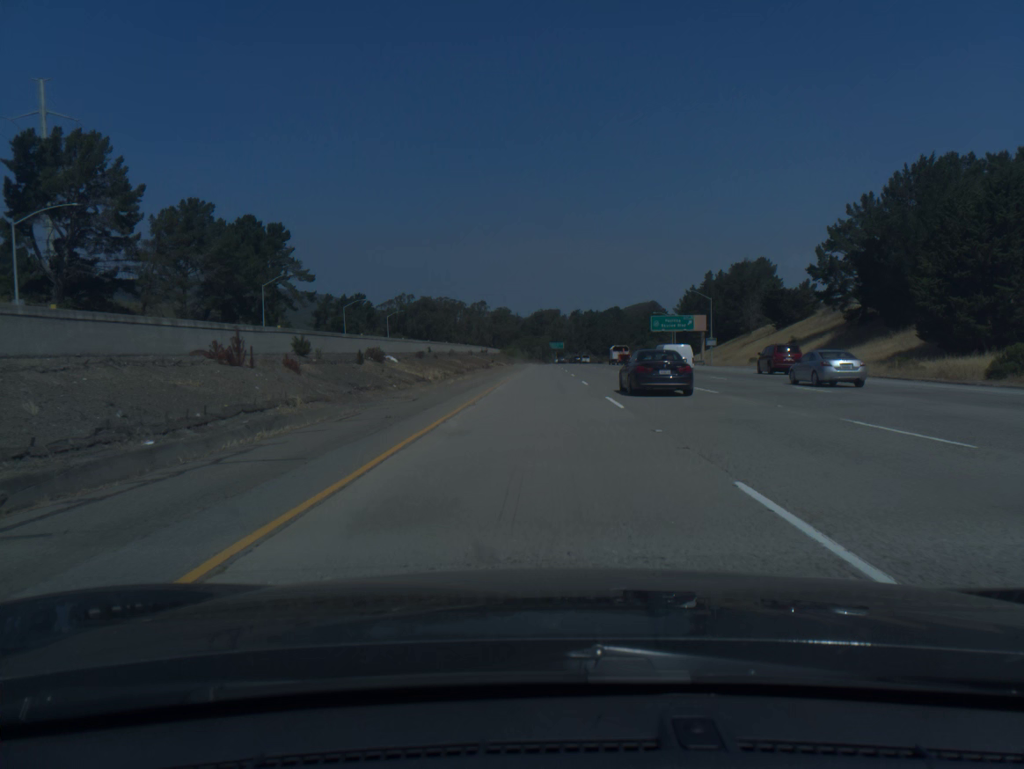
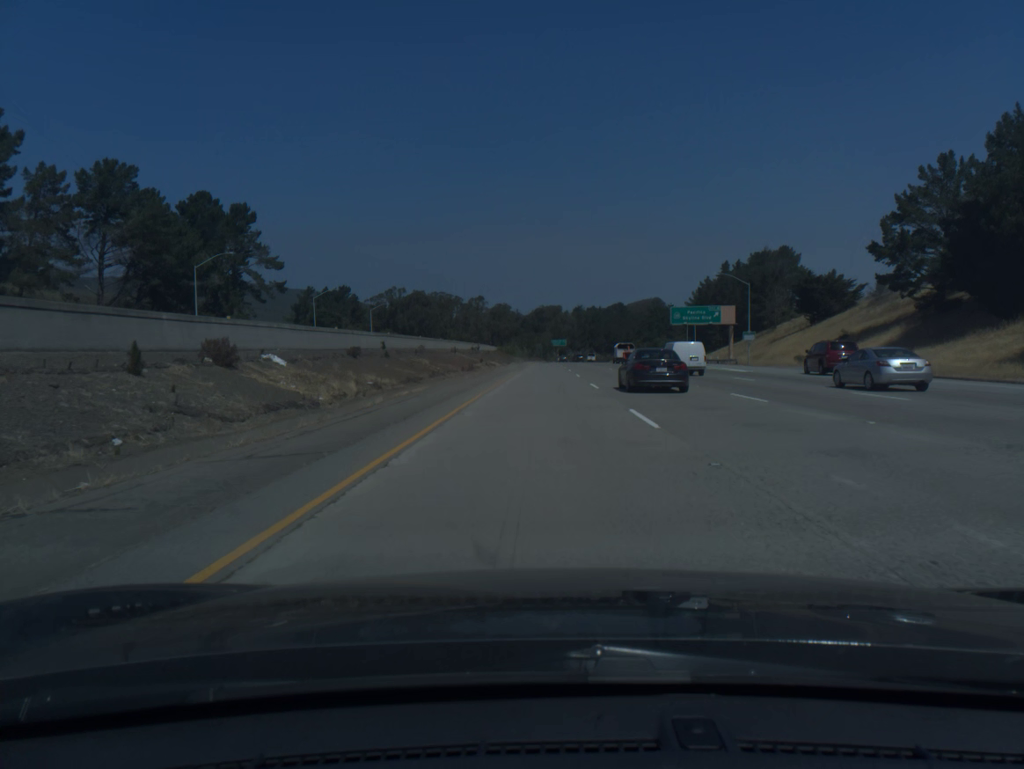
(0.0, +19.8) m; 0°
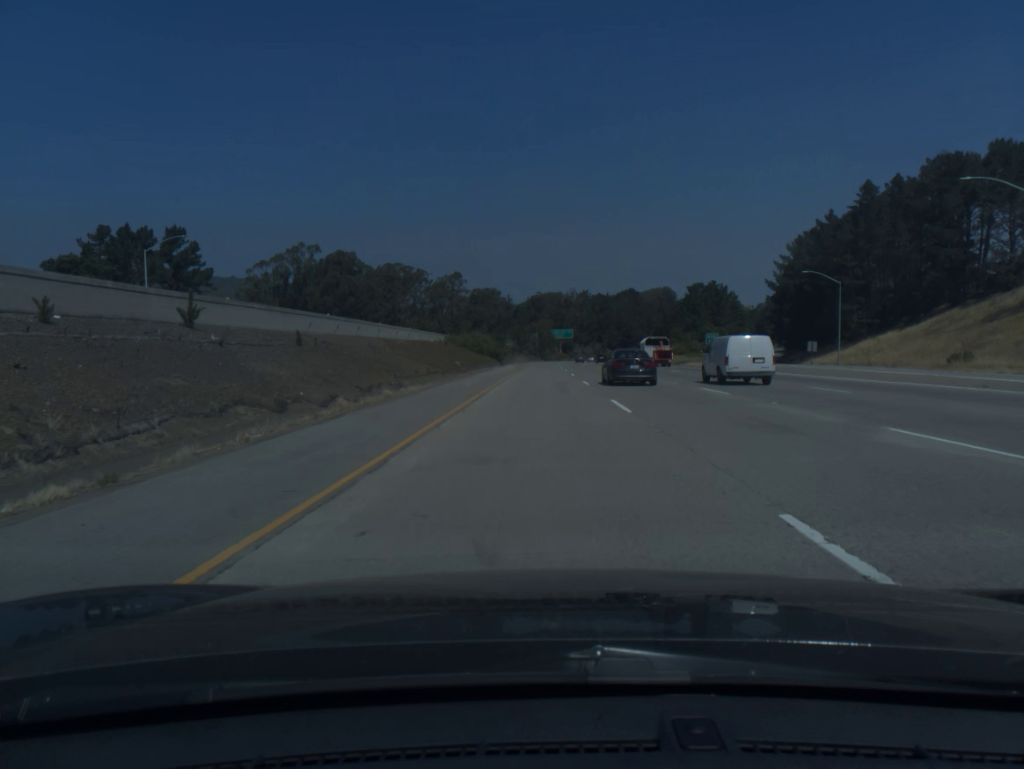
(+0.4, +98.8) m; 0°
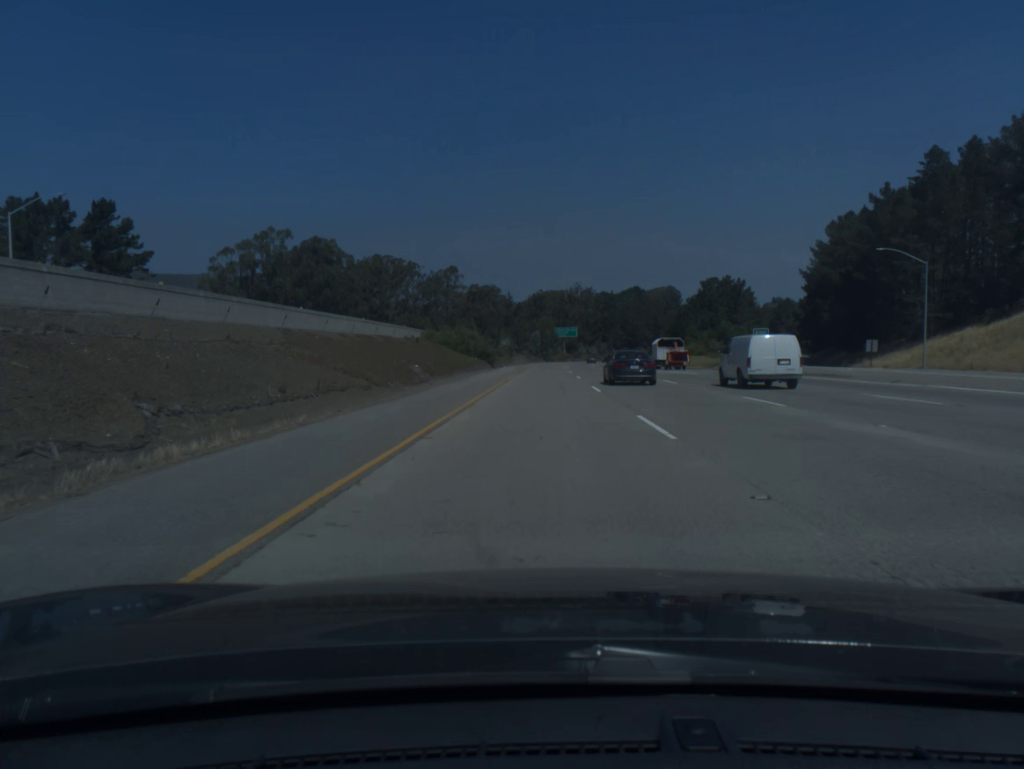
(0.0, +19.8) m; 0°
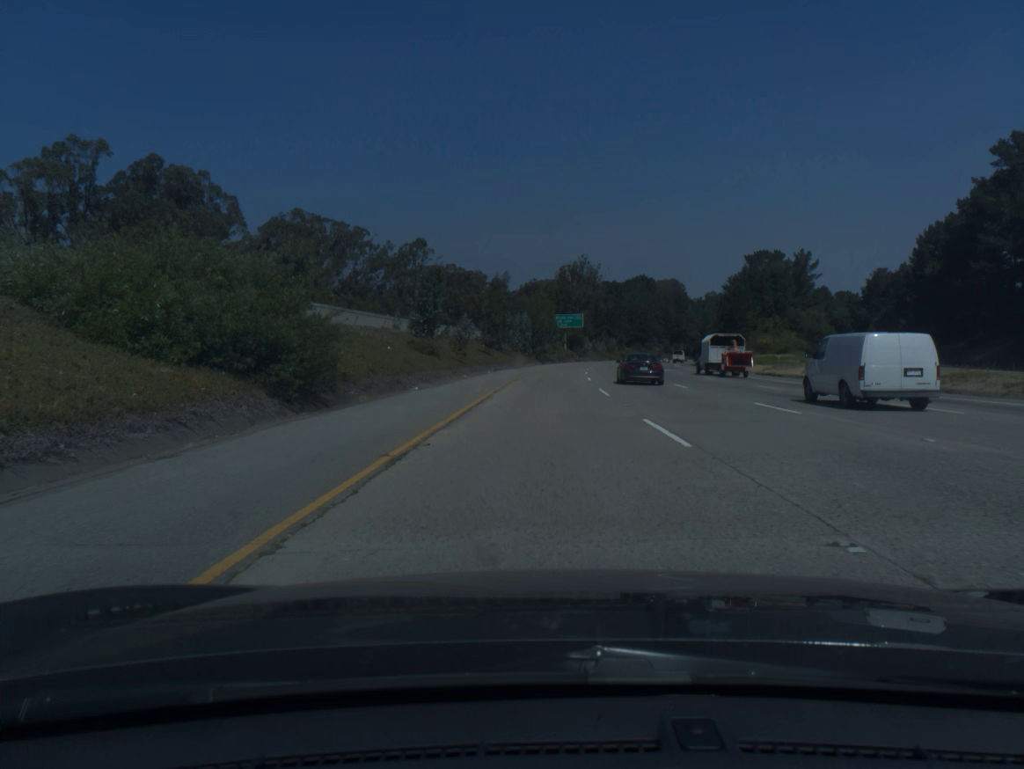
(+0.1, +59.3) m; 0°
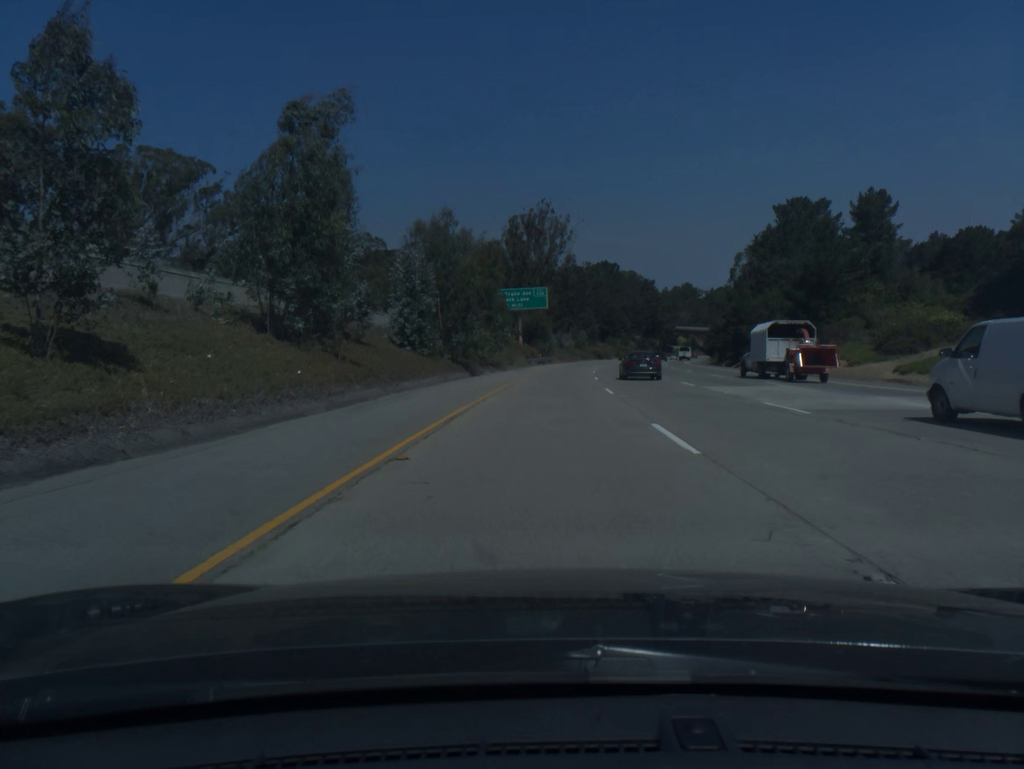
(+1.4, +59.2) m; +3°
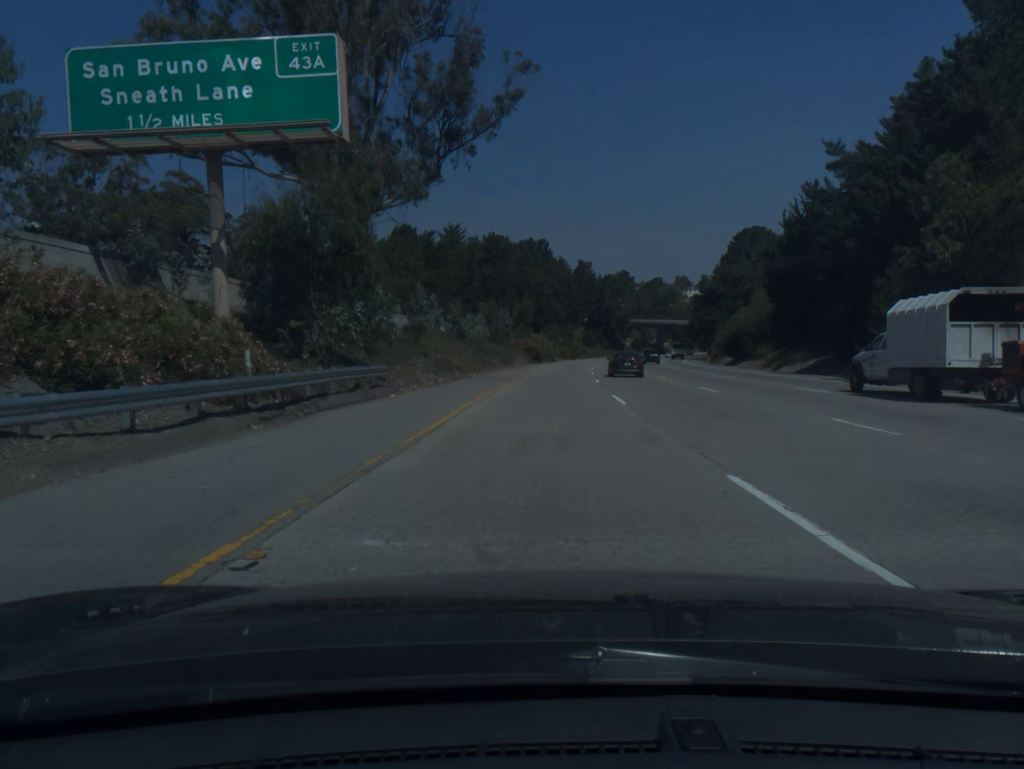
(+3.7, +78.8) m; +6°
